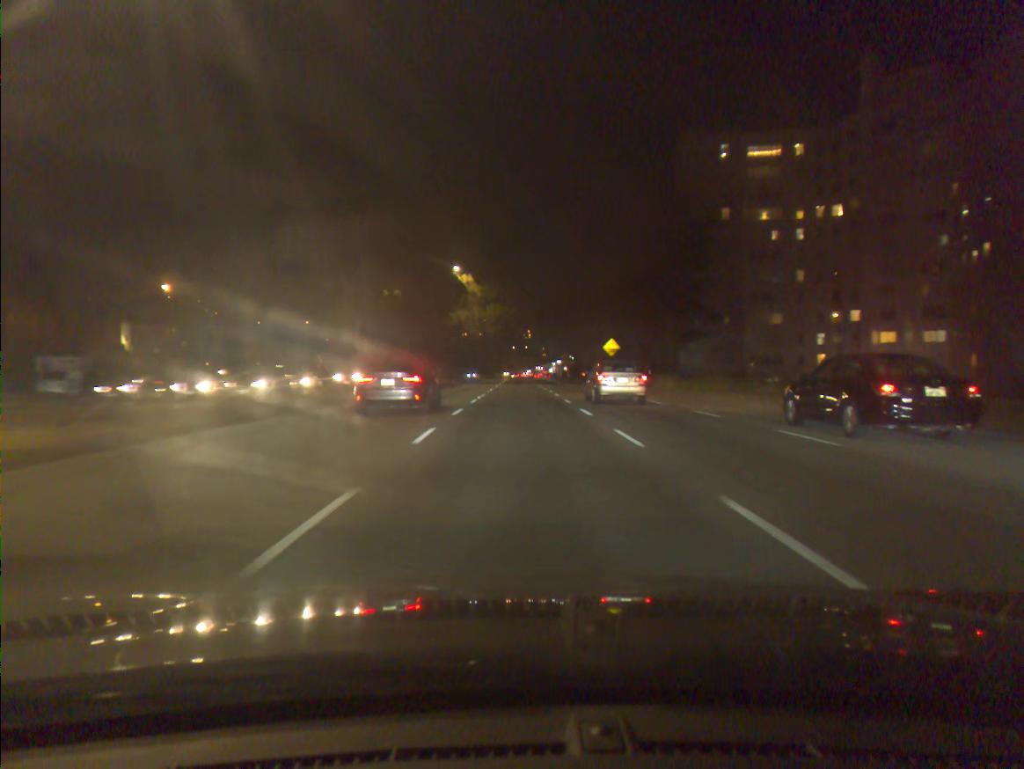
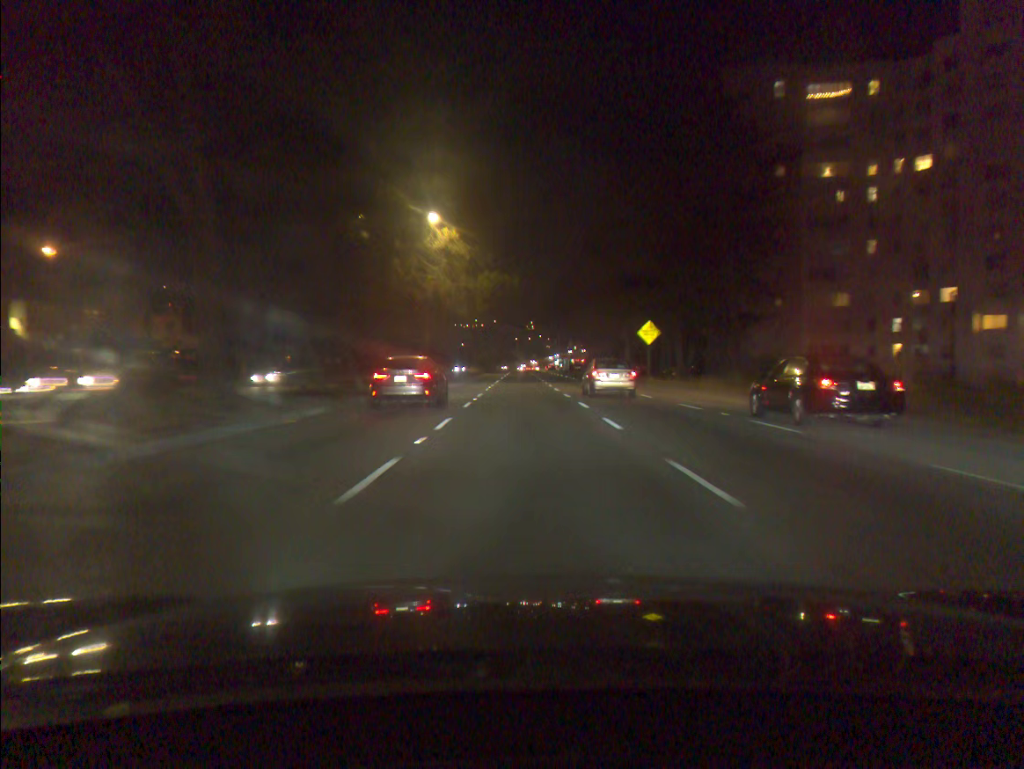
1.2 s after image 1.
(-0.1, +19.8) m; 0°
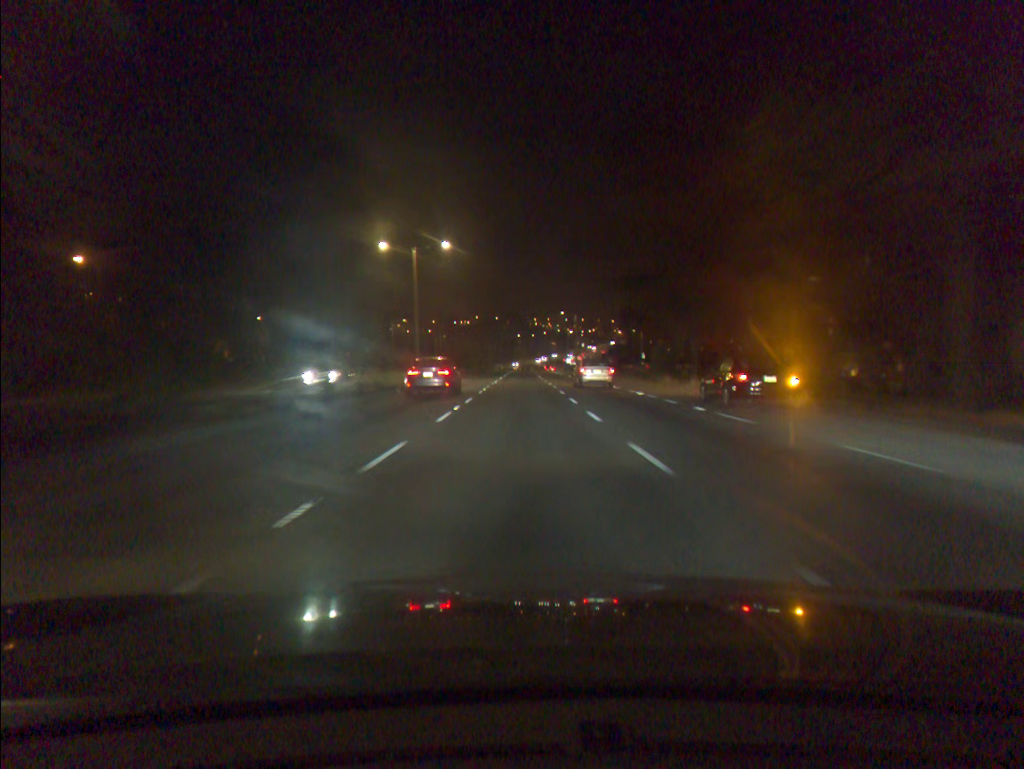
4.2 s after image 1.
(+0.2, +49.9) m; 0°
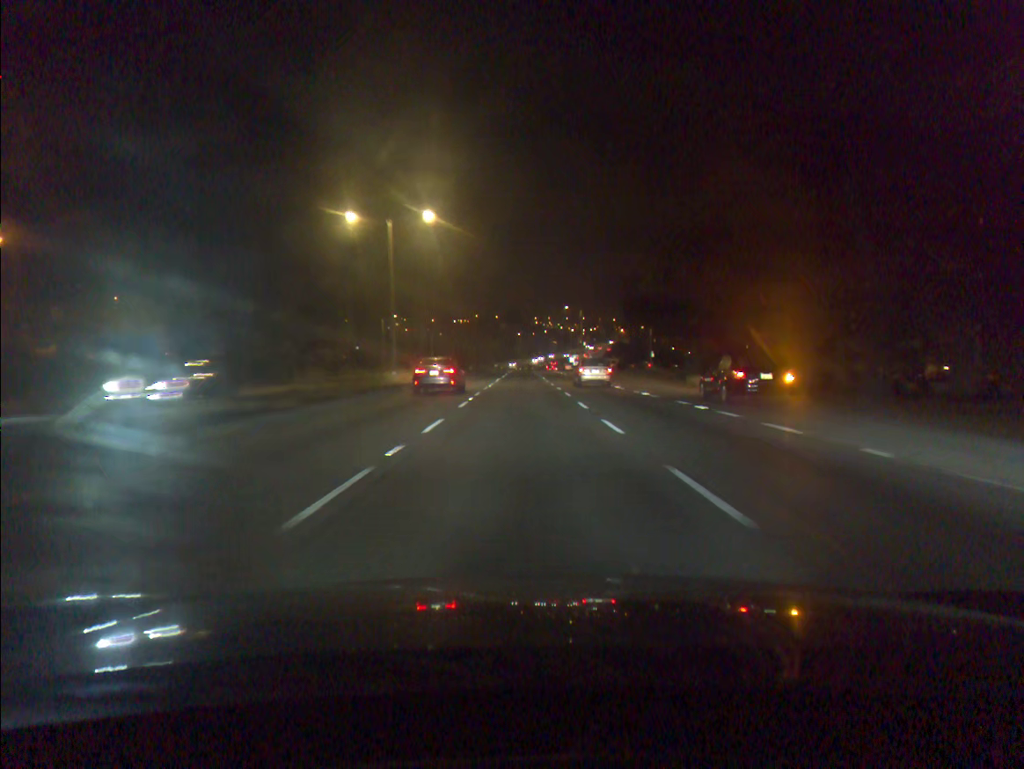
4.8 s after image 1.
(0.0, +10.3) m; 0°
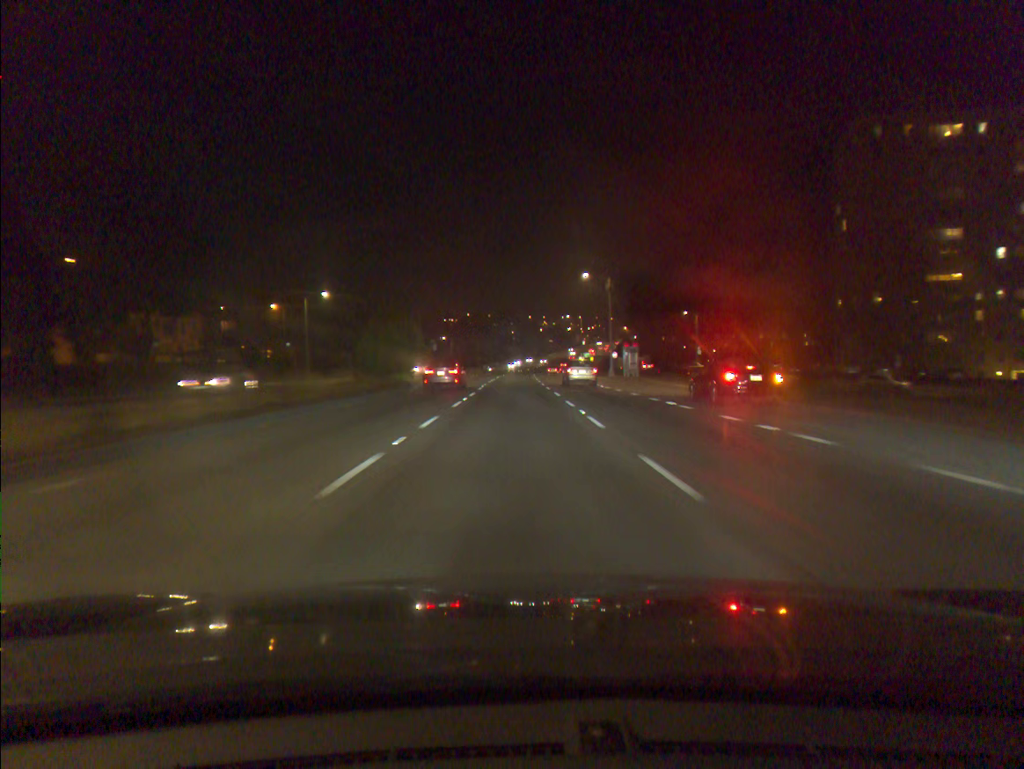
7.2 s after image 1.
(+0.3, +43.0) m; +1°
